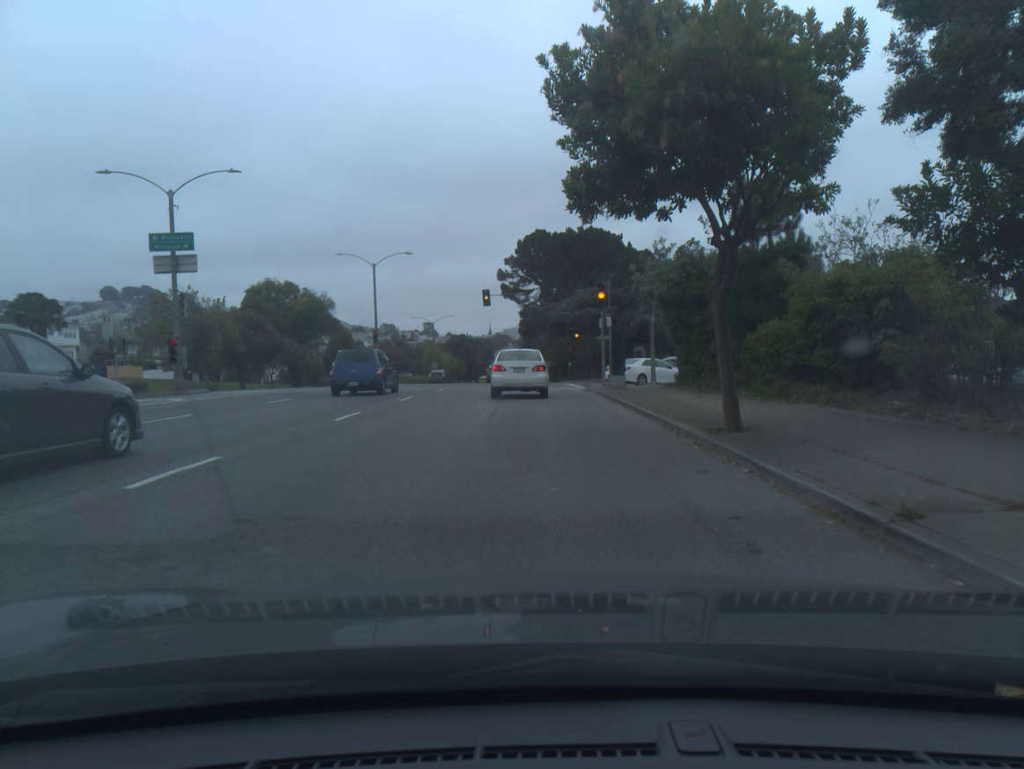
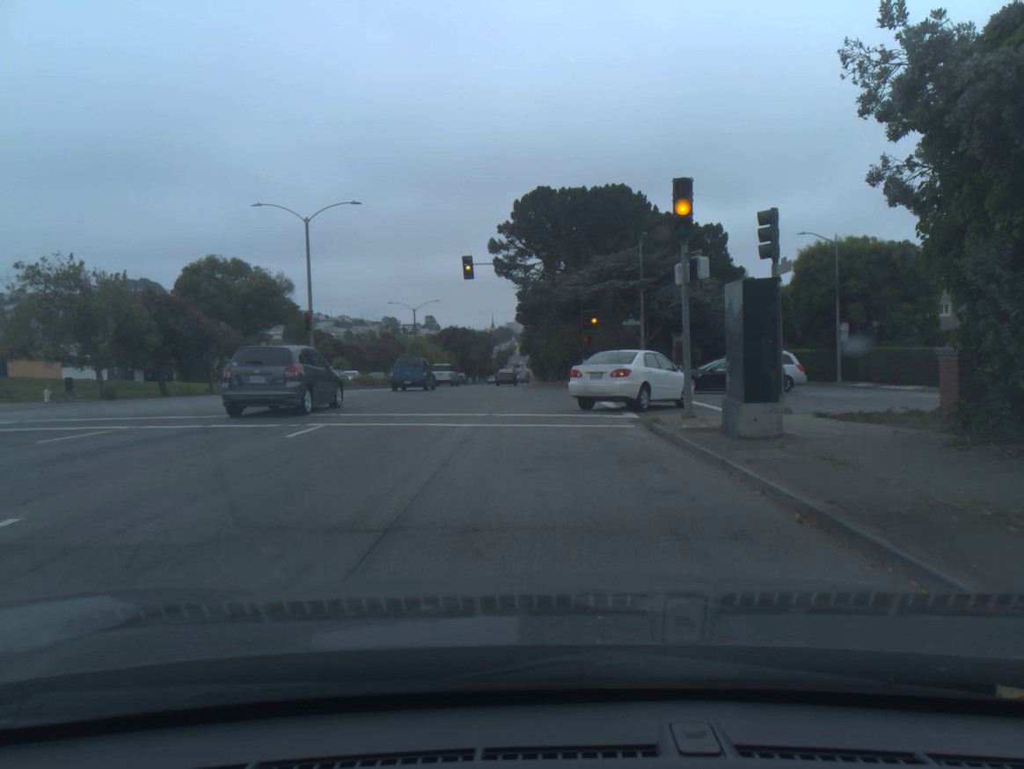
(0.0, +18.1) m; 0°
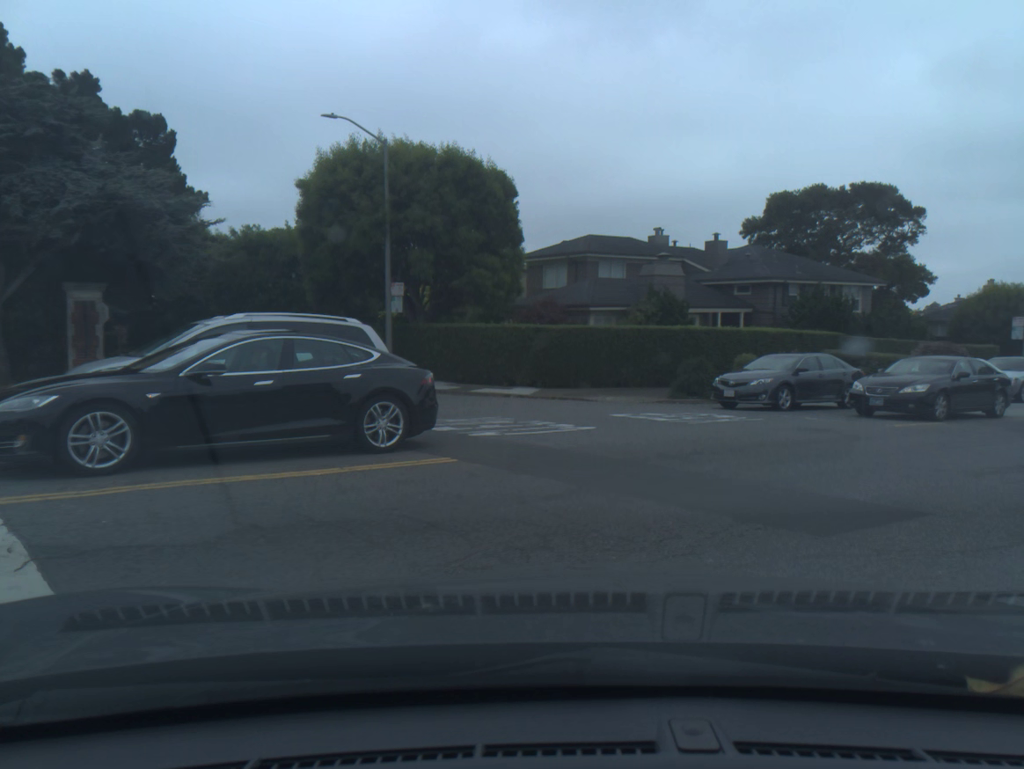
(+3.9, +22.3) m; +46°
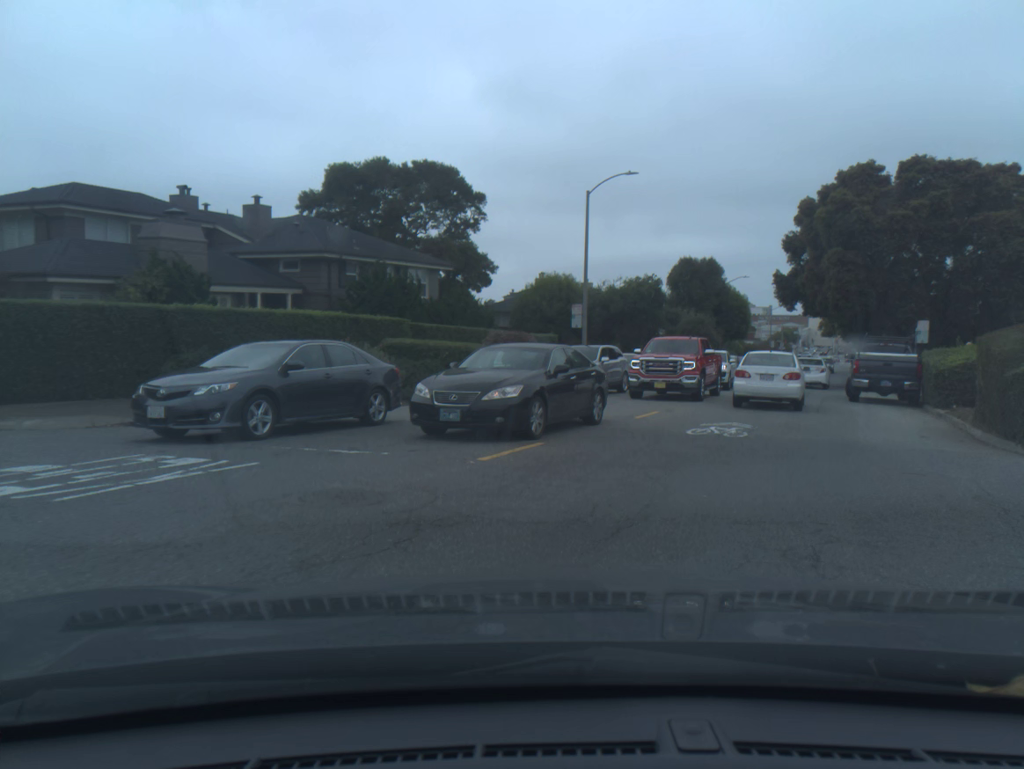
(+1.9, +7.5) m; +27°
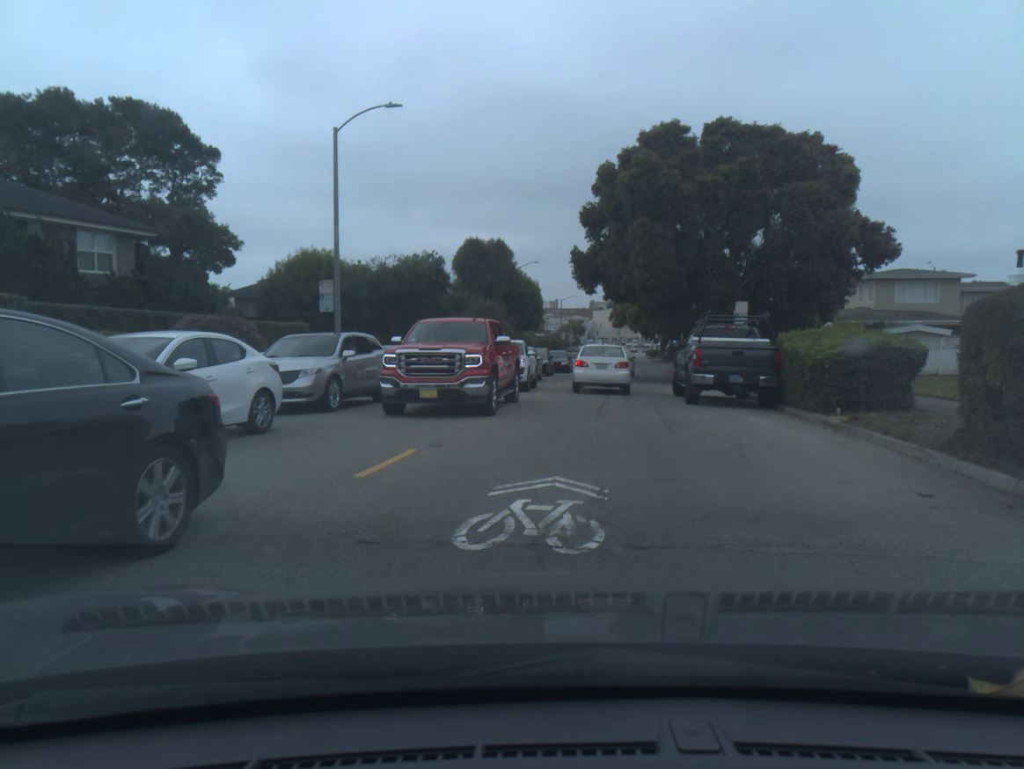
(+0.9, +8.2) m; +12°
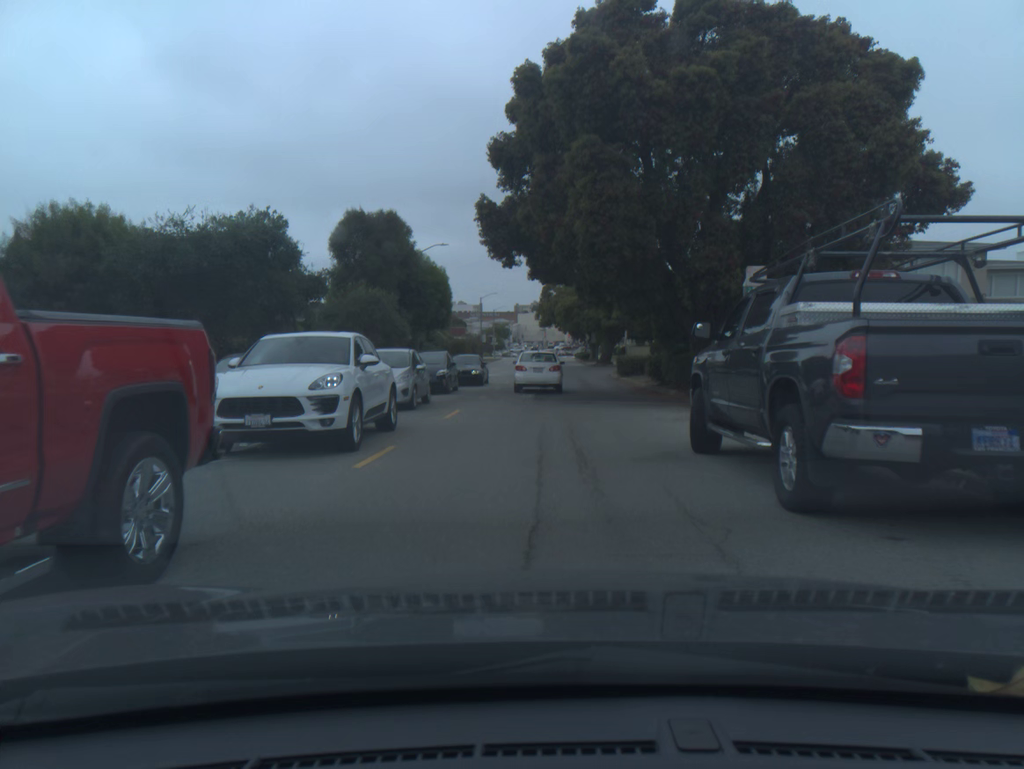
(+0.6, +13.3) m; +3°
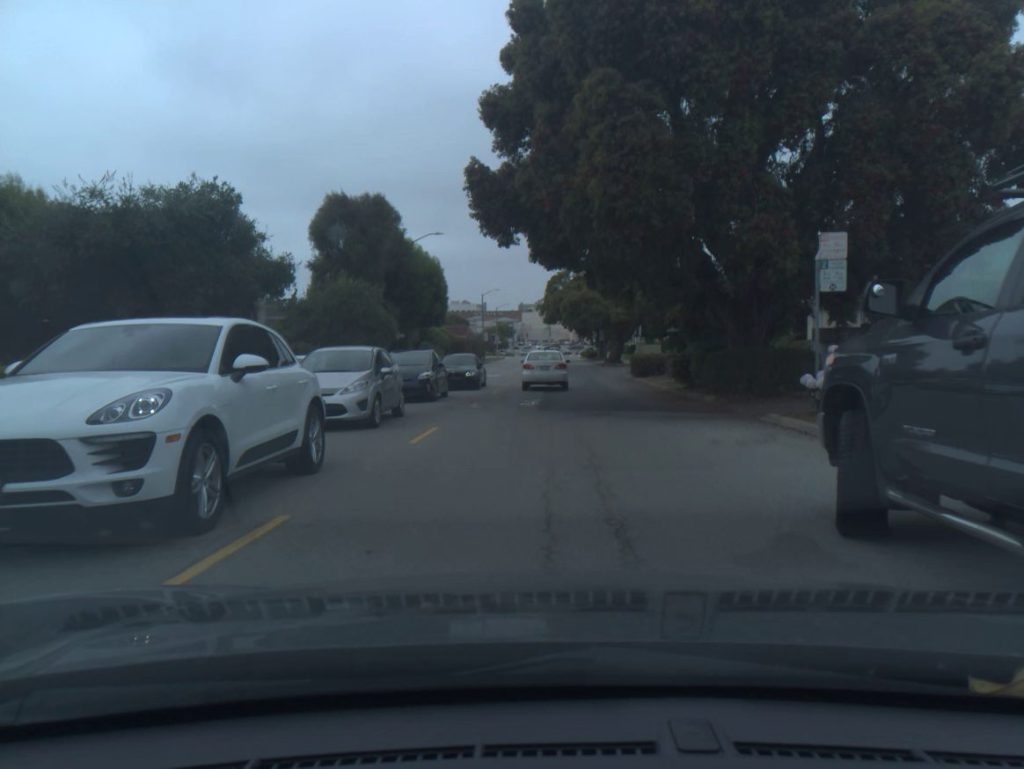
(0.0, +4.7) m; 0°
